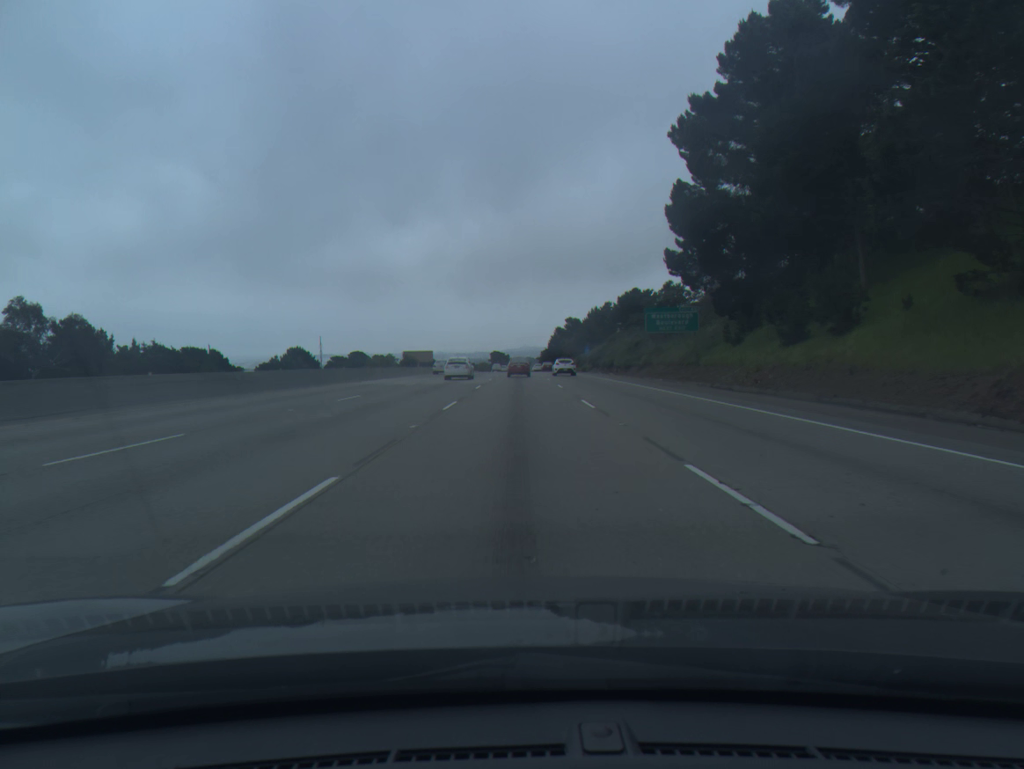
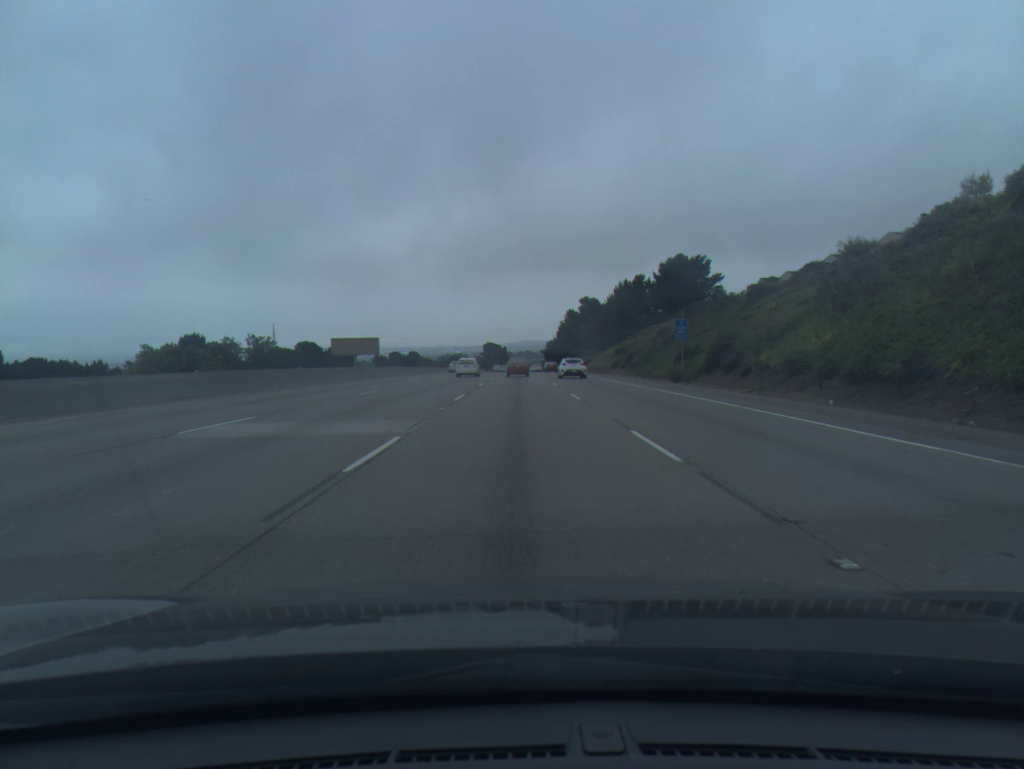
(+0.1, +69.3) m; 0°
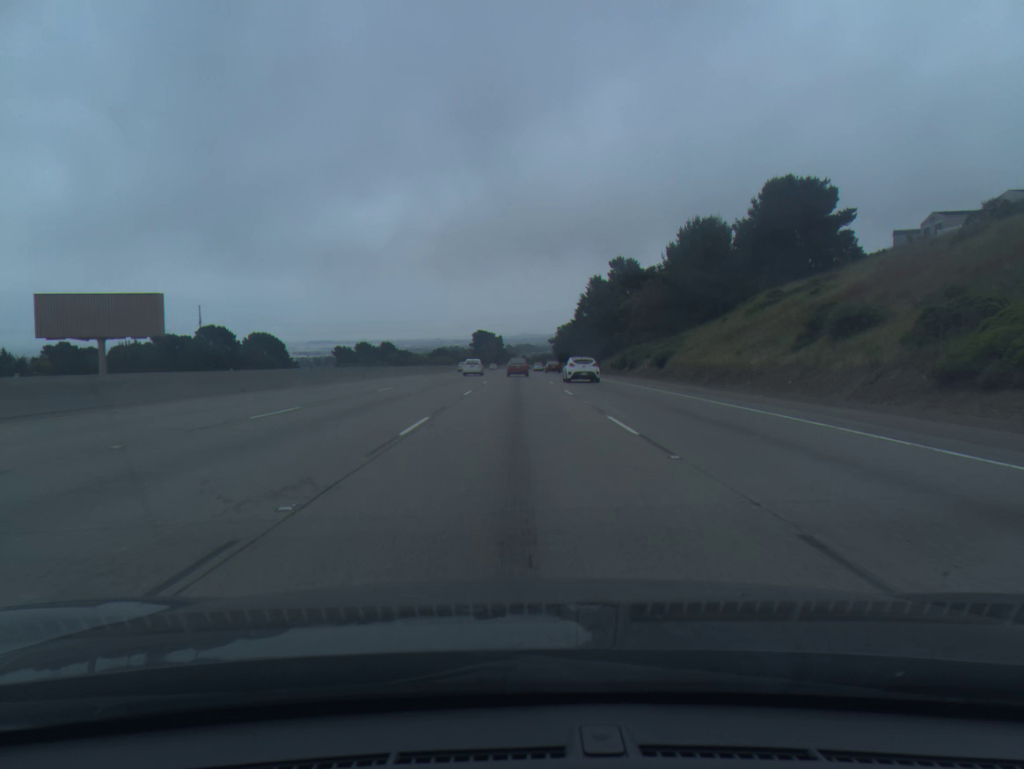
(-0.1, +69.6) m; 0°
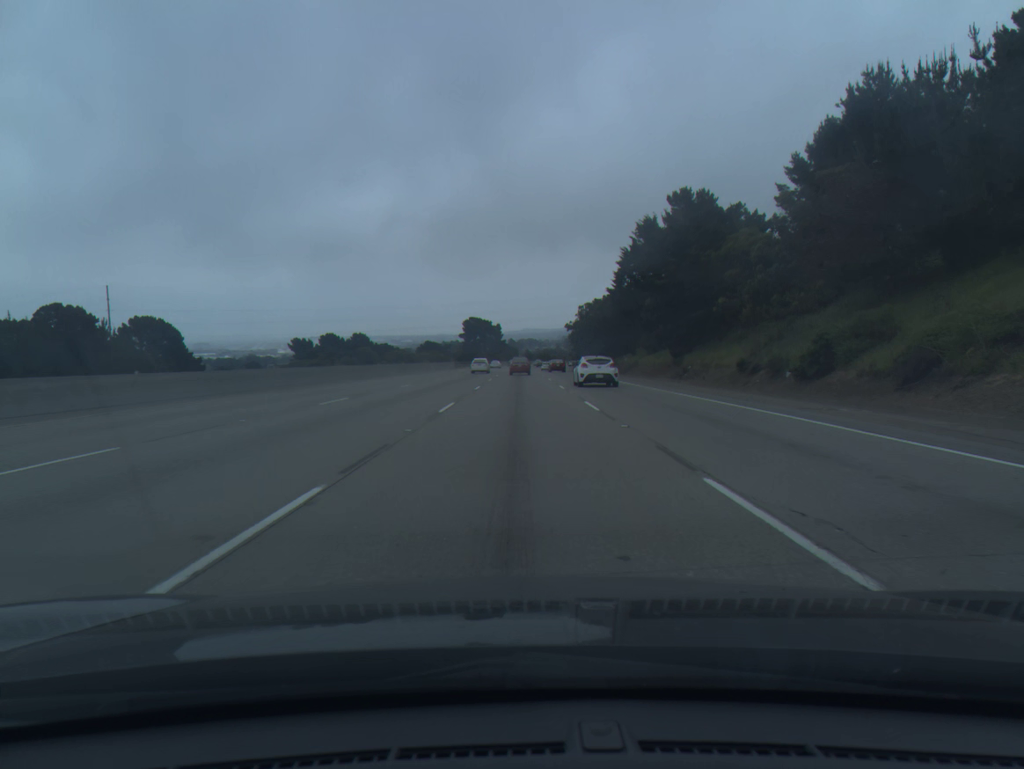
(0.0, +52.8) m; 0°
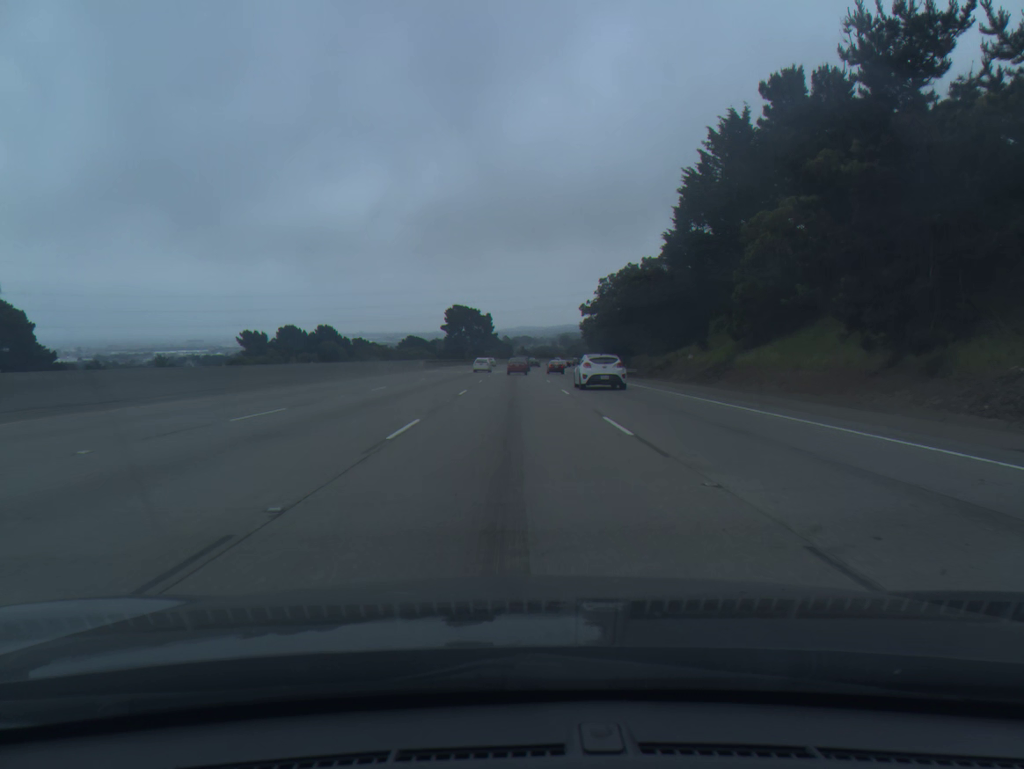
(+0.1, +35.5) m; 0°
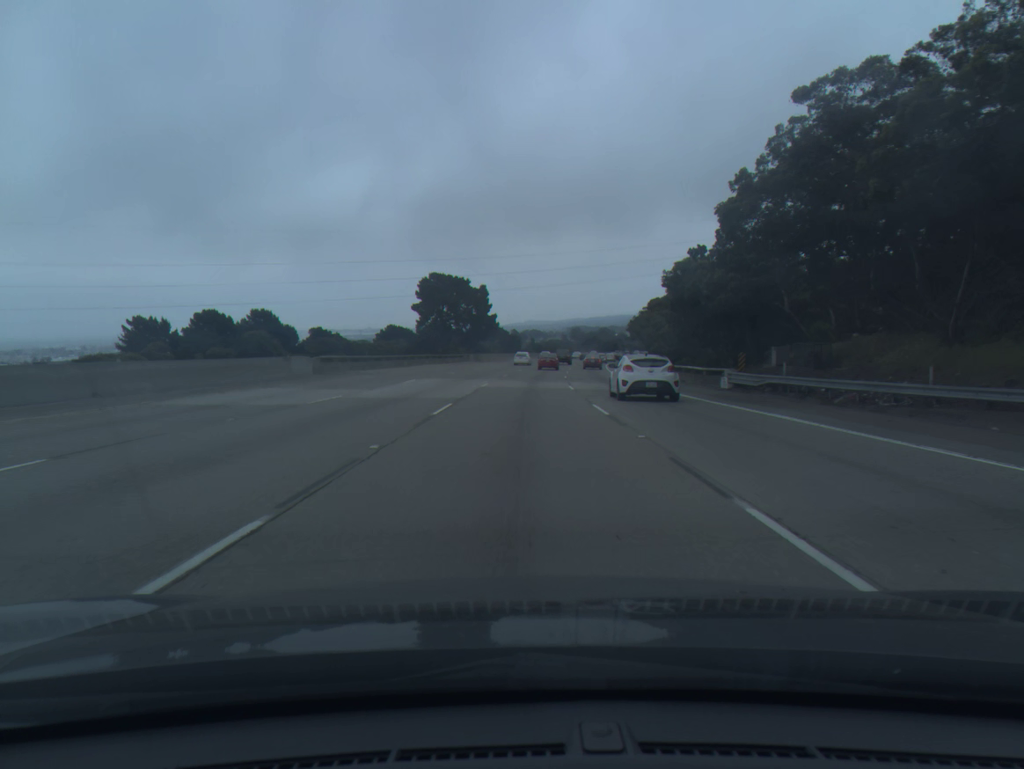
(-0.2, +53.7) m; -1°
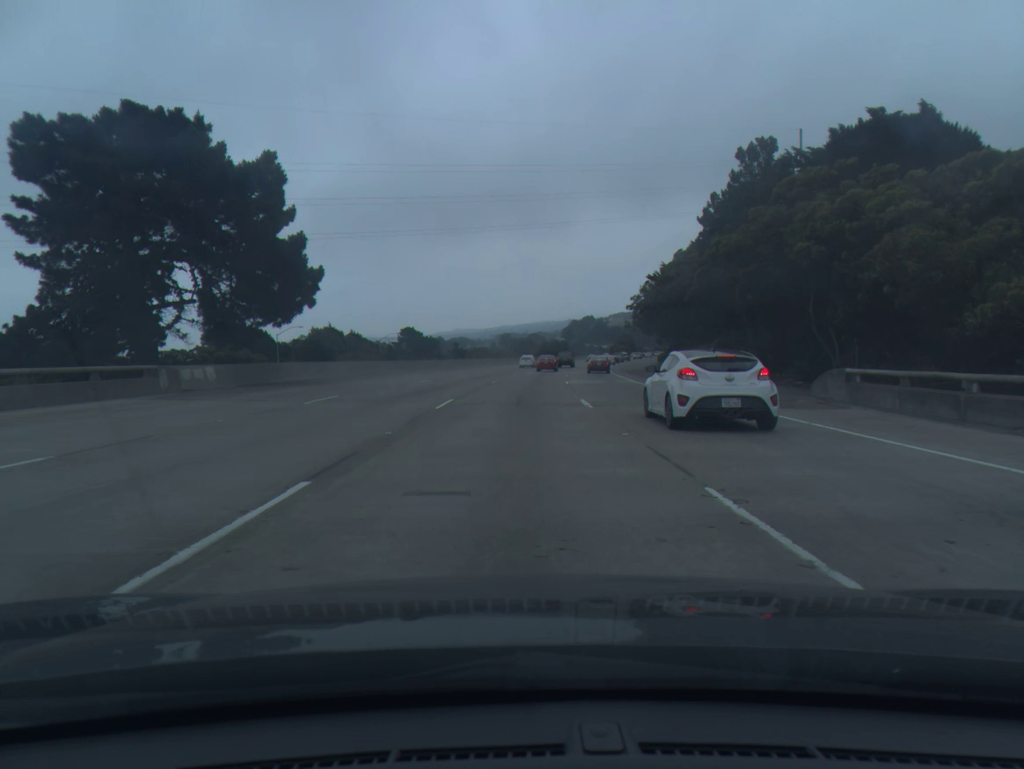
(+2.8, +72.3) m; +5°
